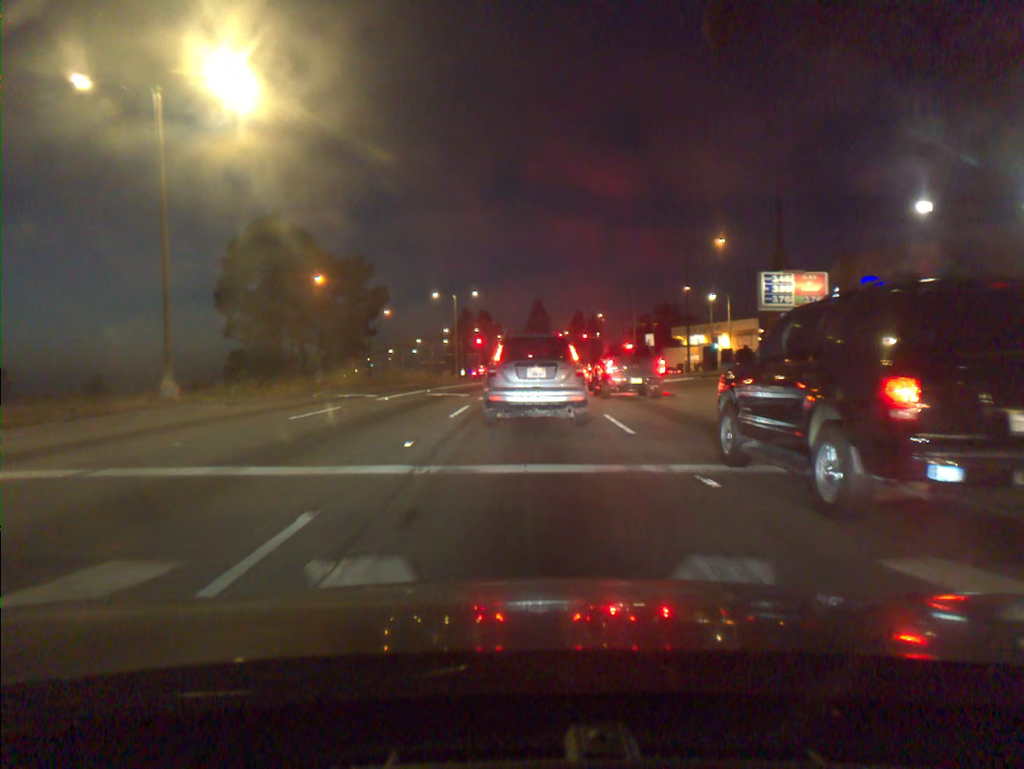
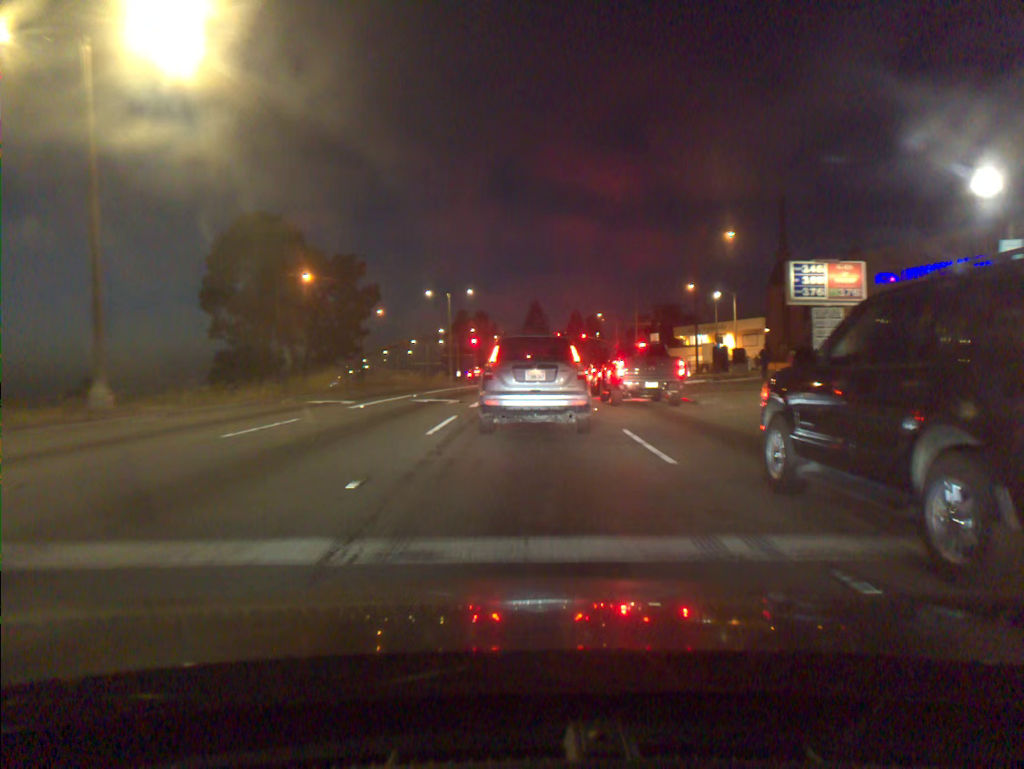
(0.0, +3.5) m; 0°
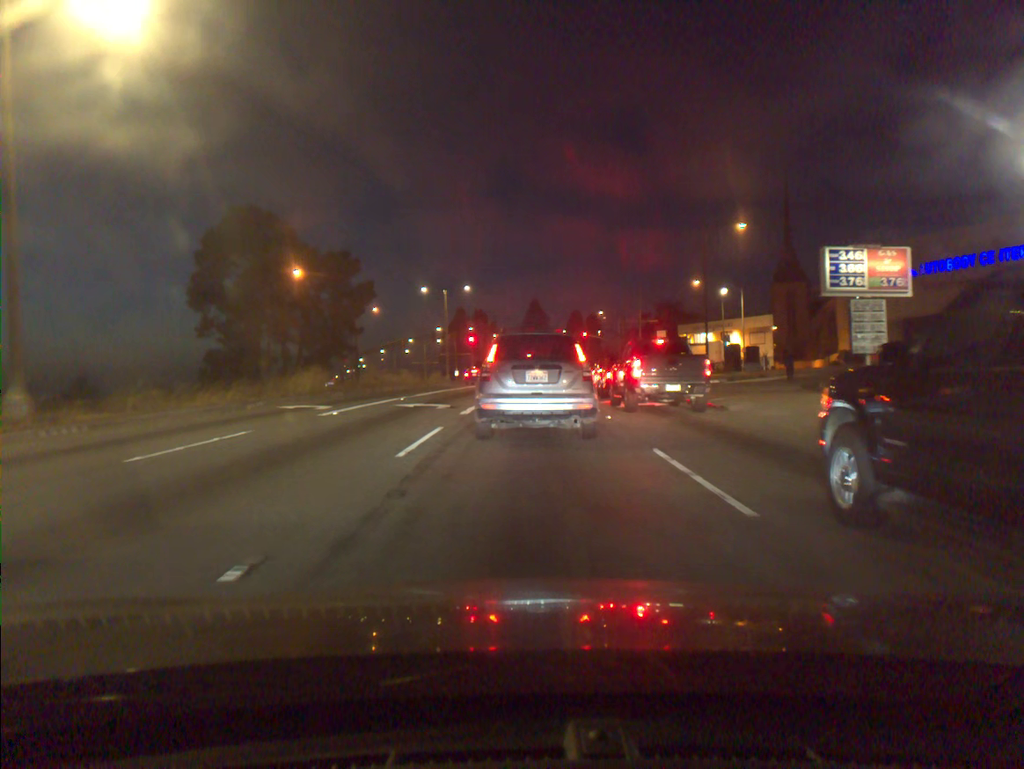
(0.0, +3.1) m; 0°
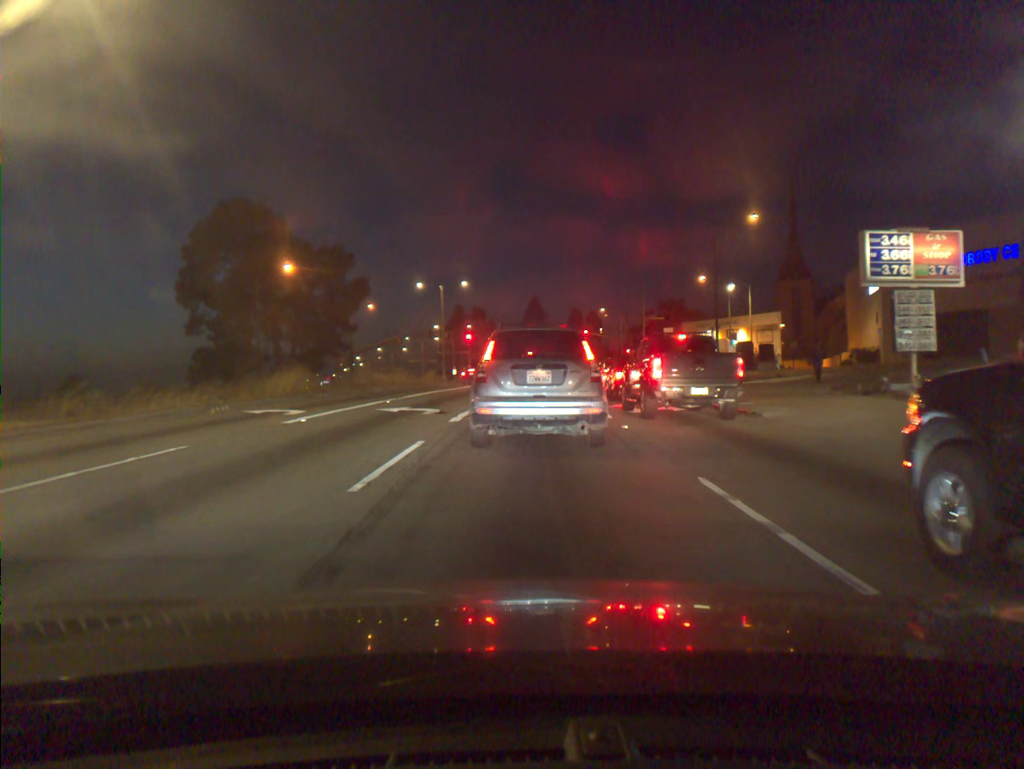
(0.0, +2.7) m; 0°
